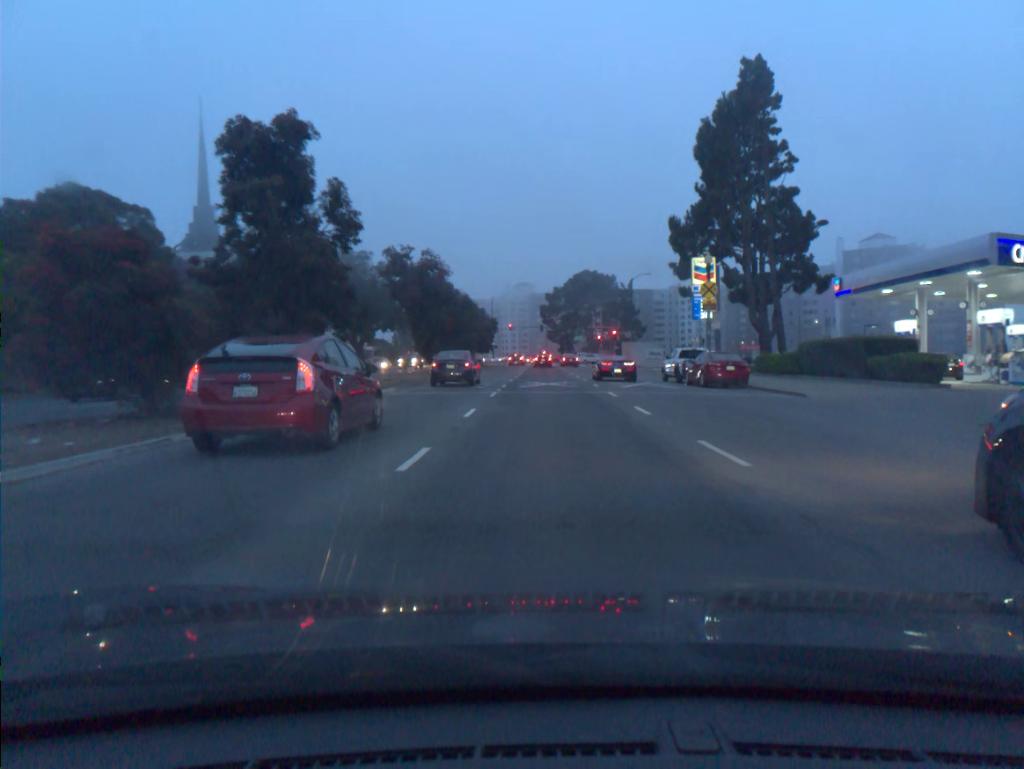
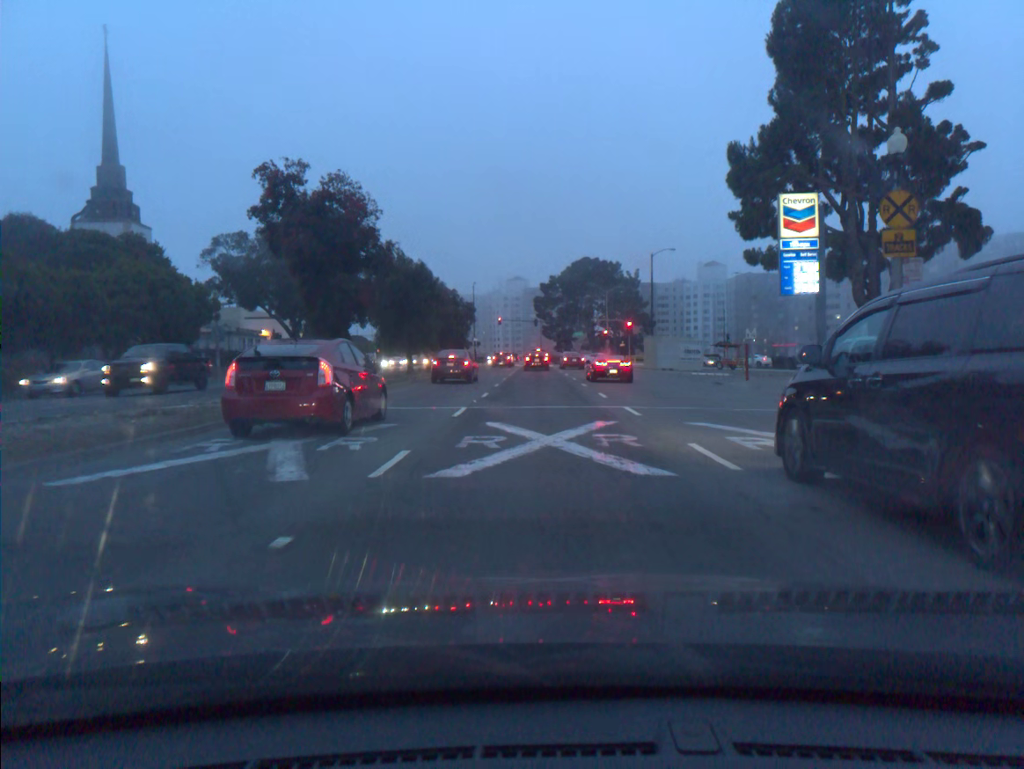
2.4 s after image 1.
(+0.1, +22.4) m; 0°
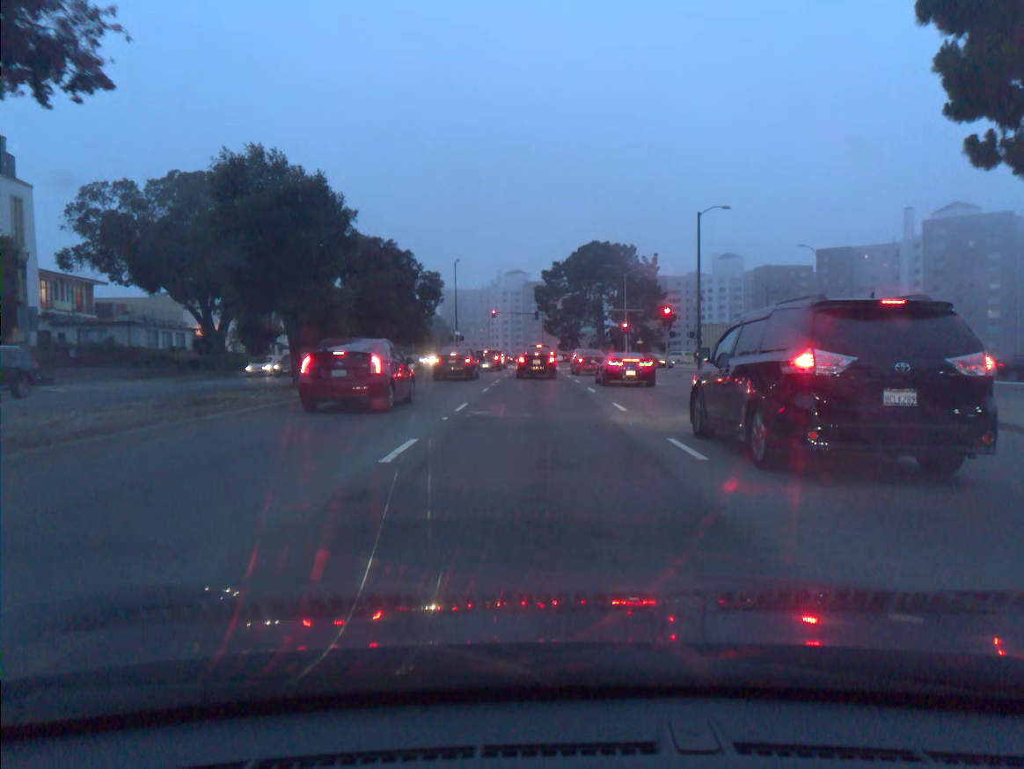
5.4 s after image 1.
(0.0, +21.9) m; 0°
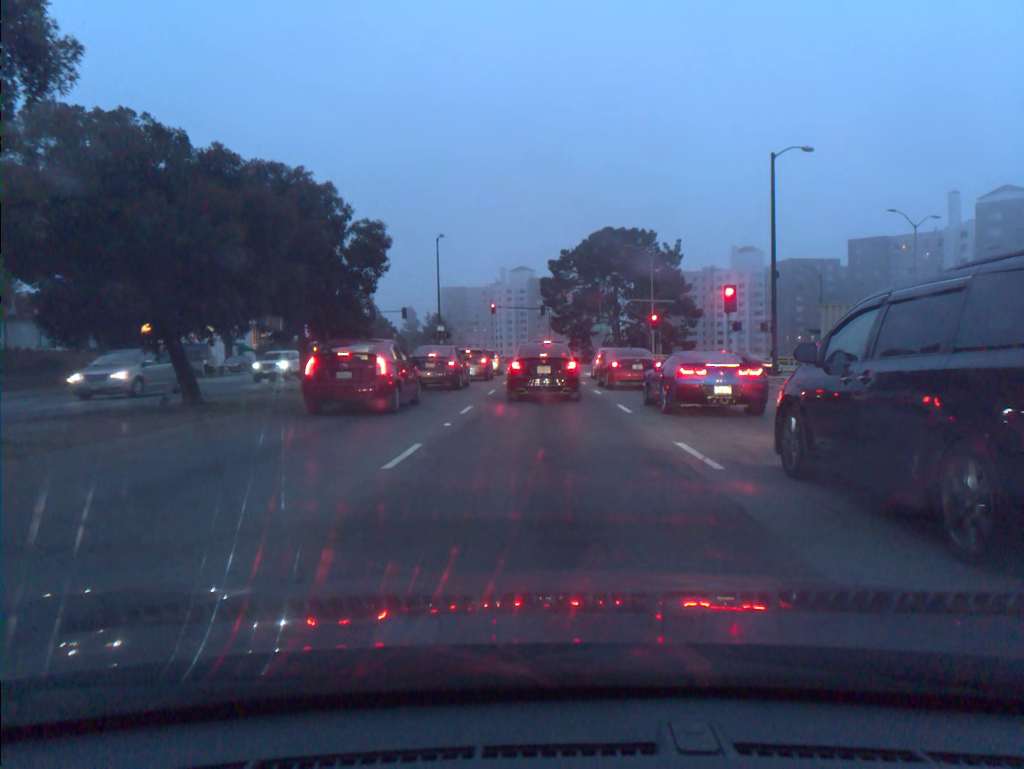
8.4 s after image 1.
(-0.1, +16.1) m; 0°
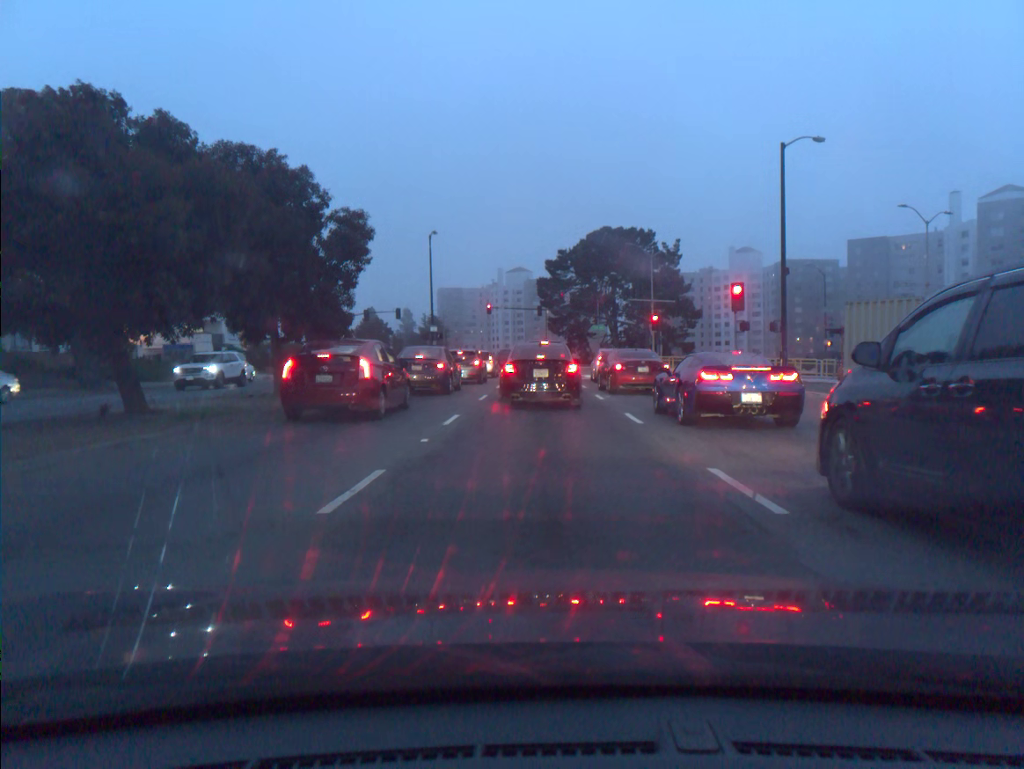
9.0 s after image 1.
(0.0, +2.2) m; 0°
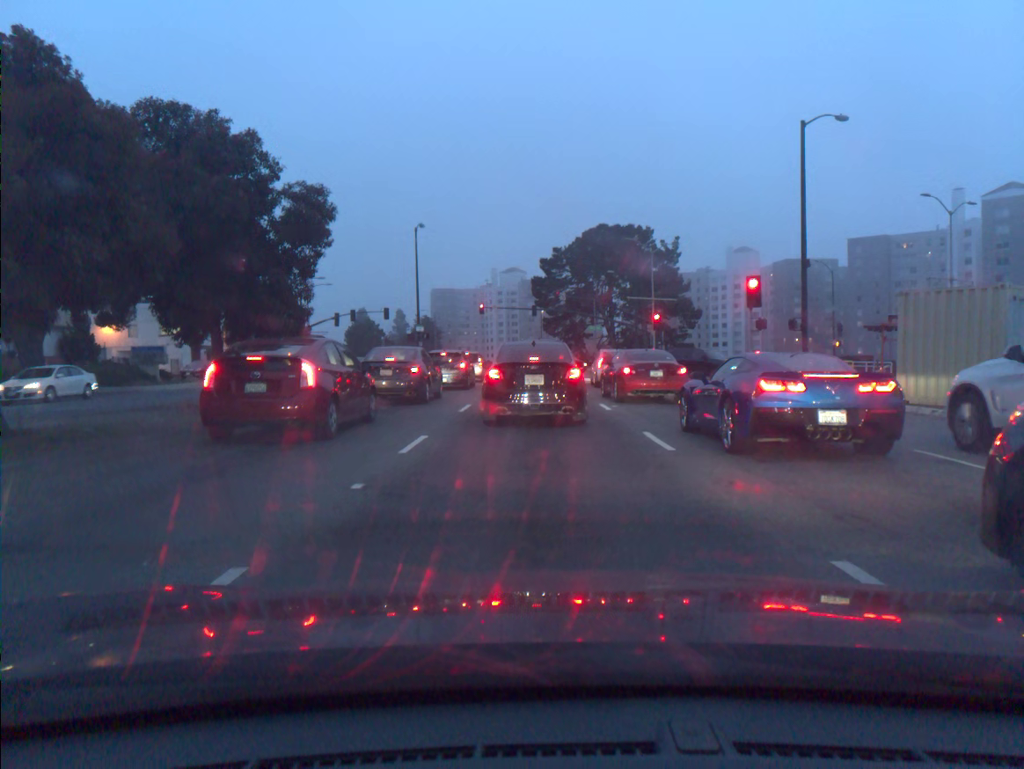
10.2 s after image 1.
(0.0, +3.7) m; 0°
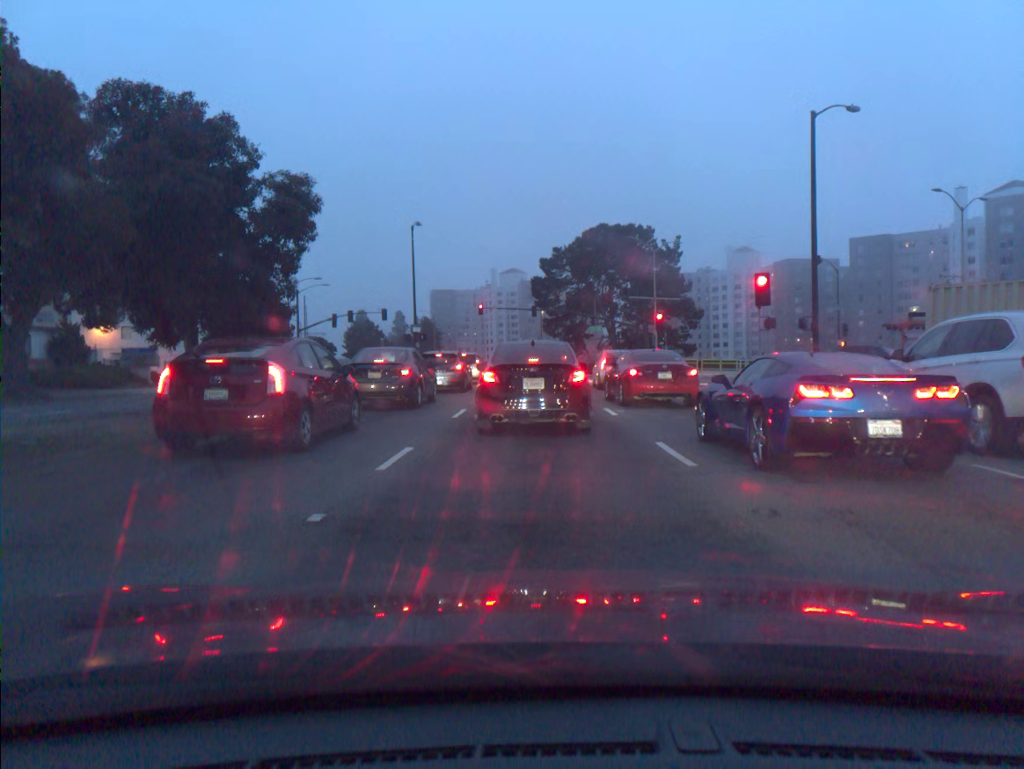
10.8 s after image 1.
(0.0, +1.3) m; 0°
